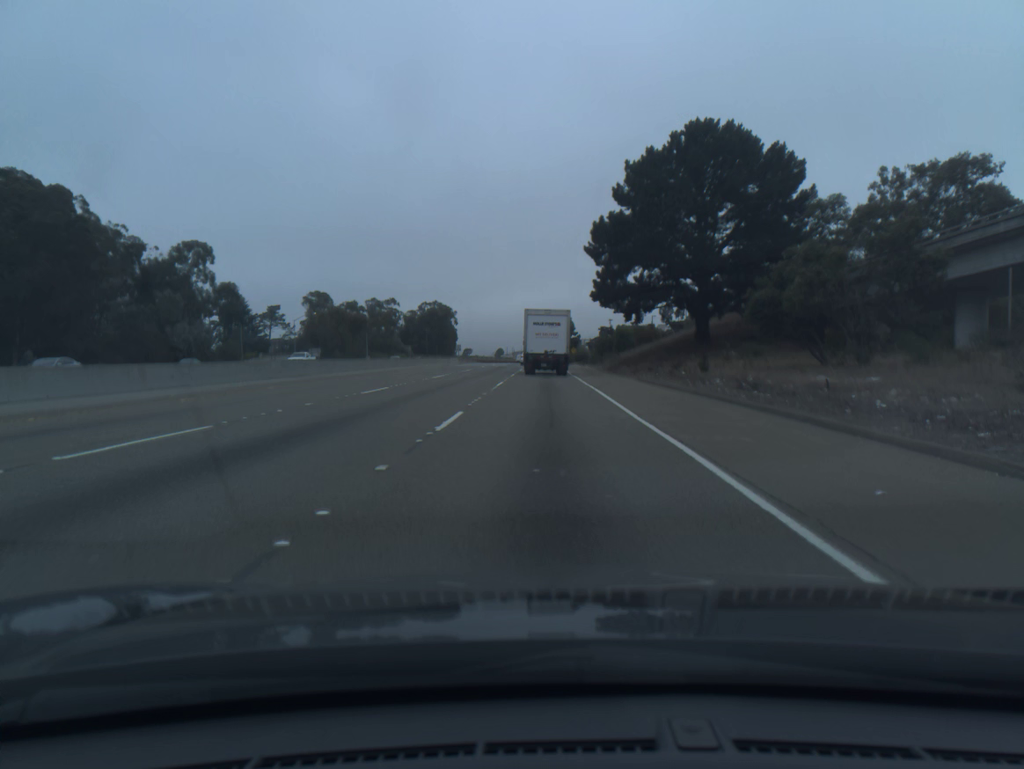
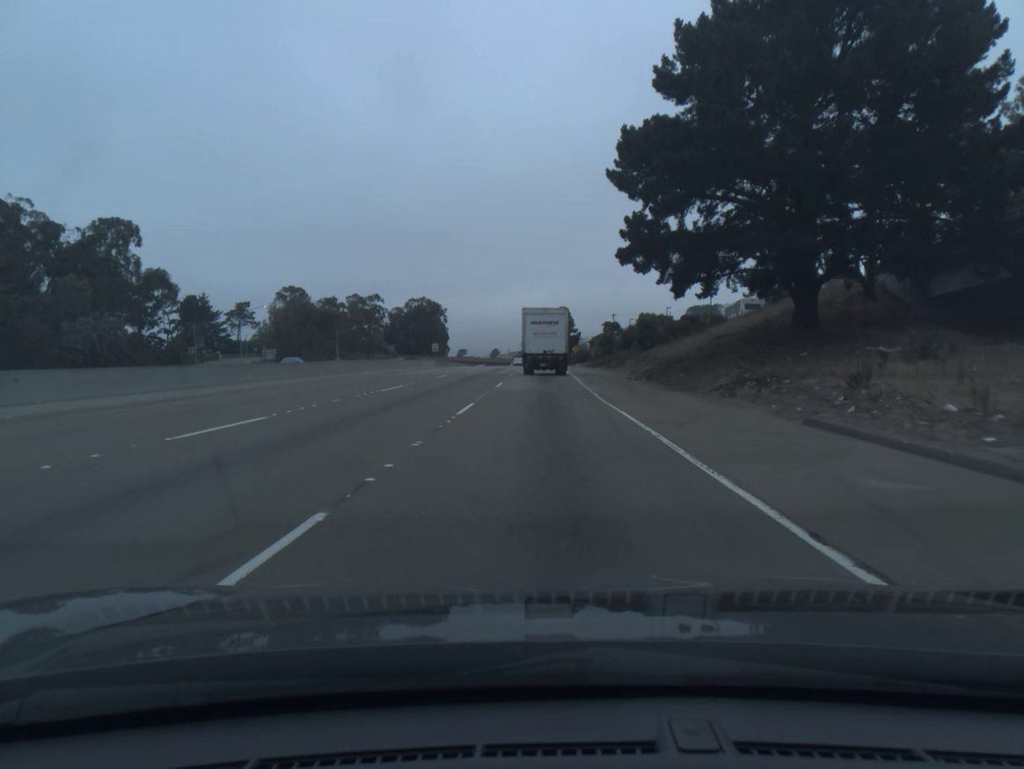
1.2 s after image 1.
(0.0, +26.5) m; 0°
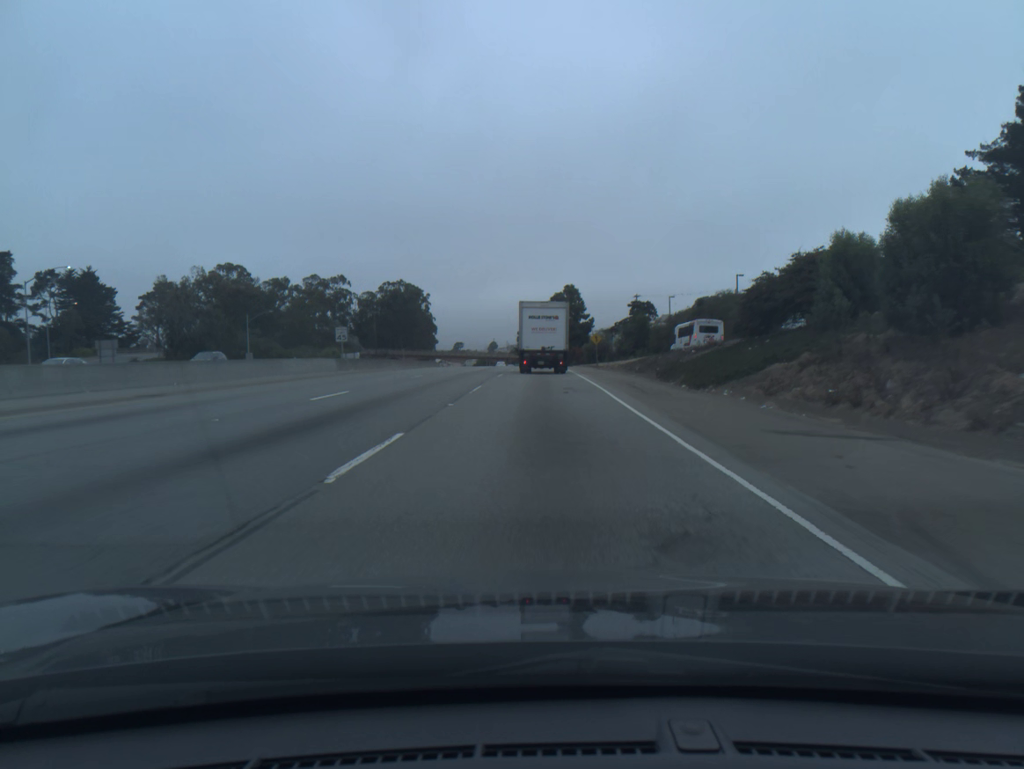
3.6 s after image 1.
(+0.2, +52.3) m; 0°
